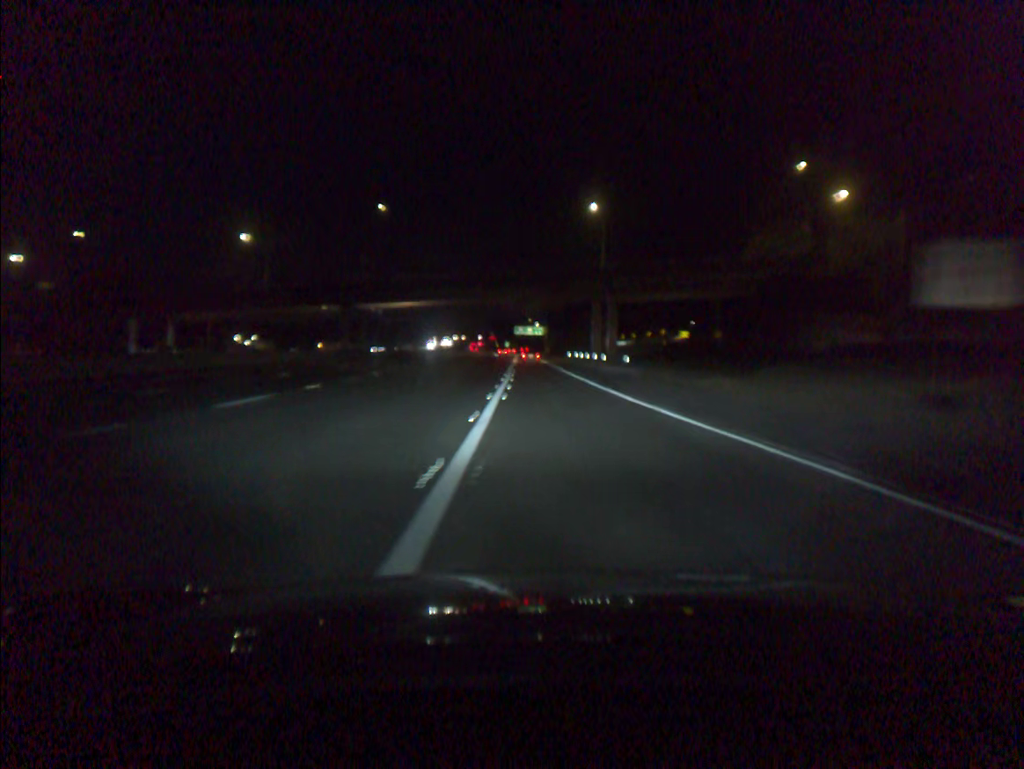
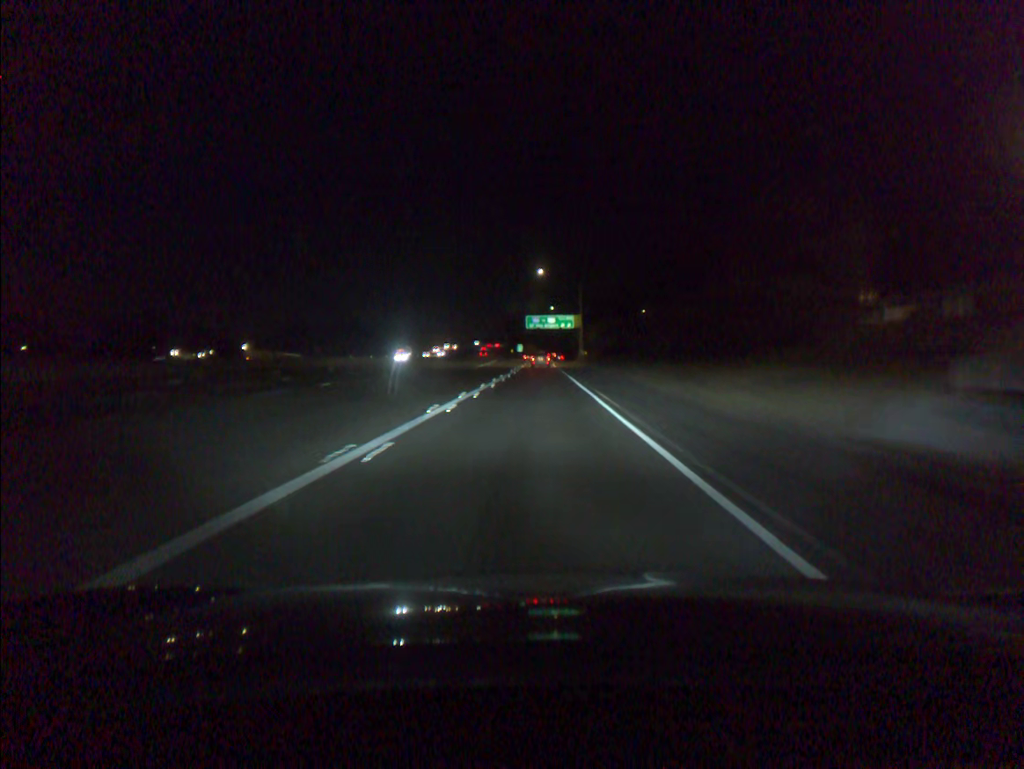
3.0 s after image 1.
(-0.9, +92.0) m; -2°
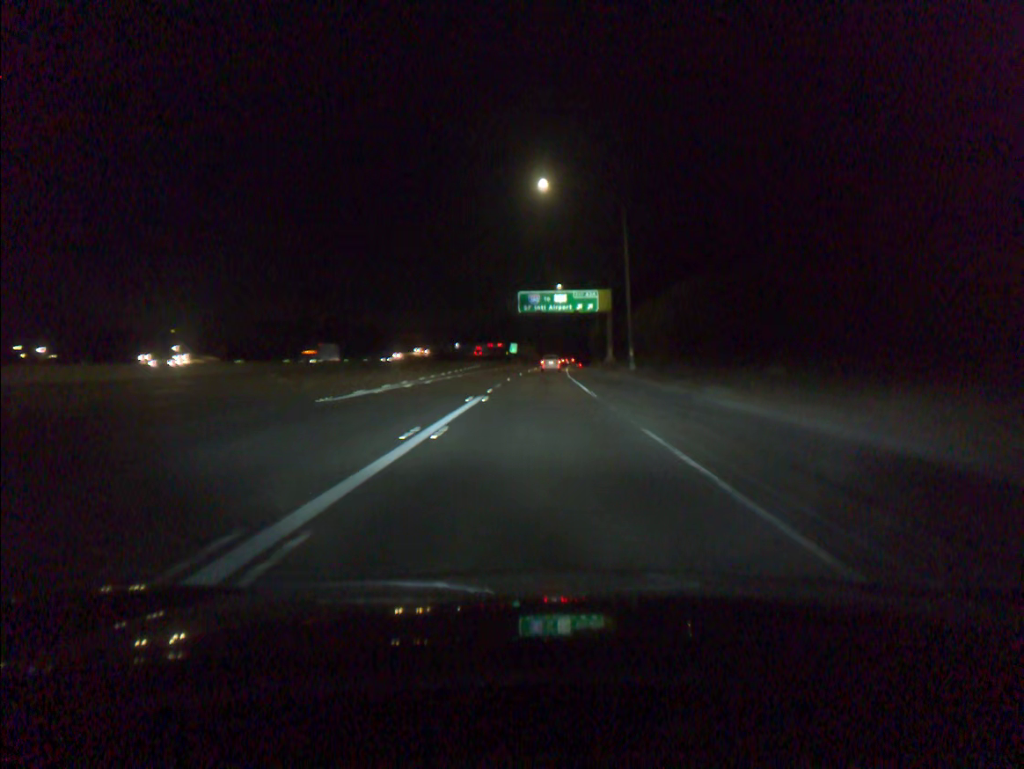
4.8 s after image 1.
(-0.1, +54.2) m; 0°
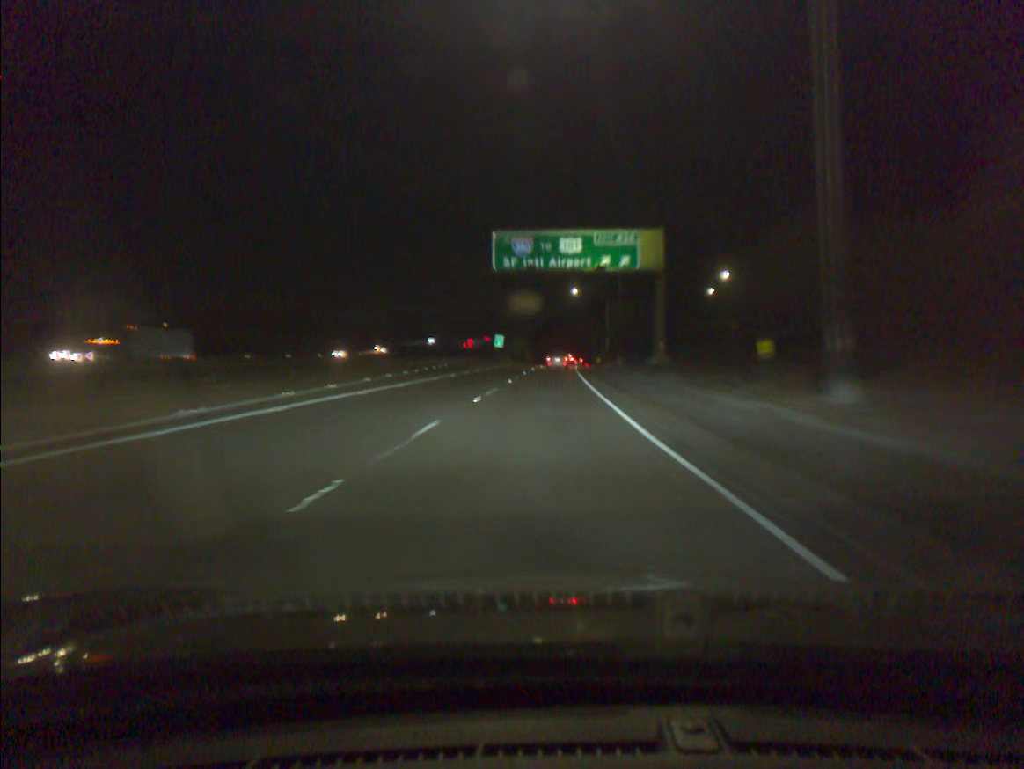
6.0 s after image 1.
(+0.1, +35.6) m; 0°
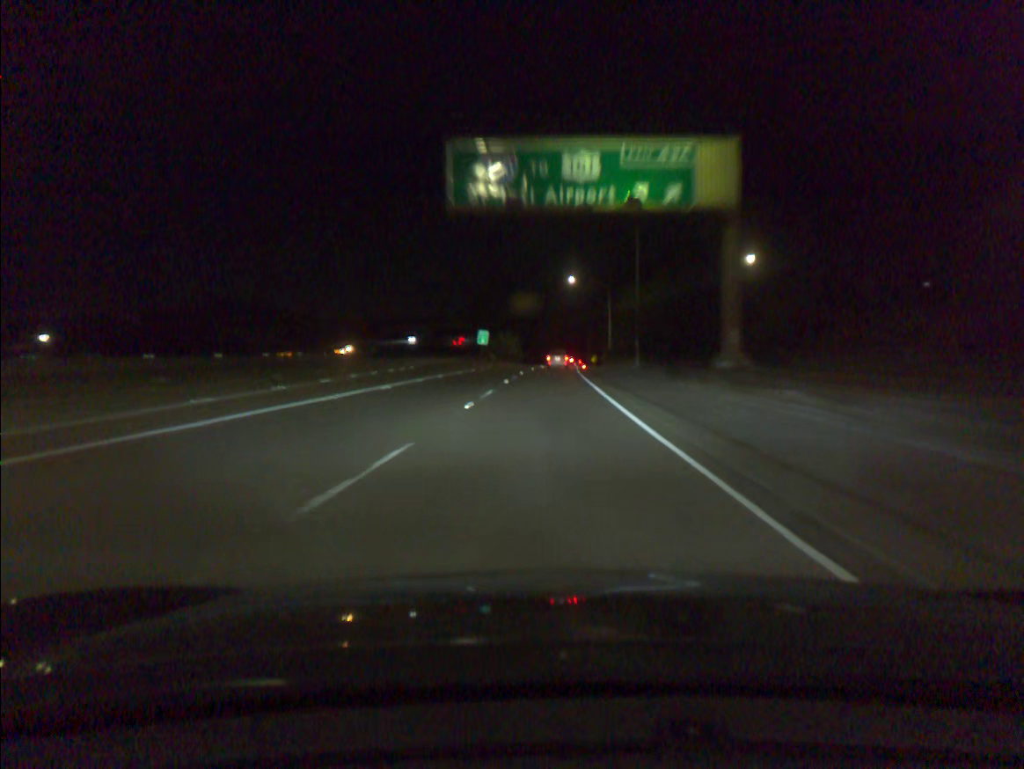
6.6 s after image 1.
(+0.1, +17.7) m; +1°
